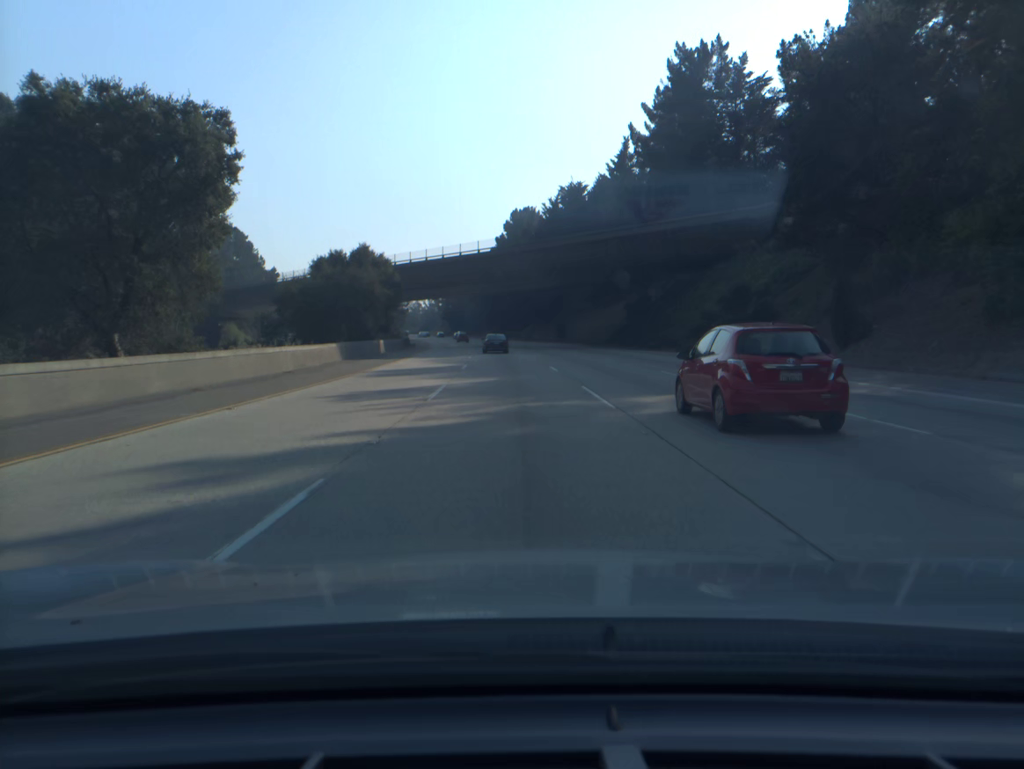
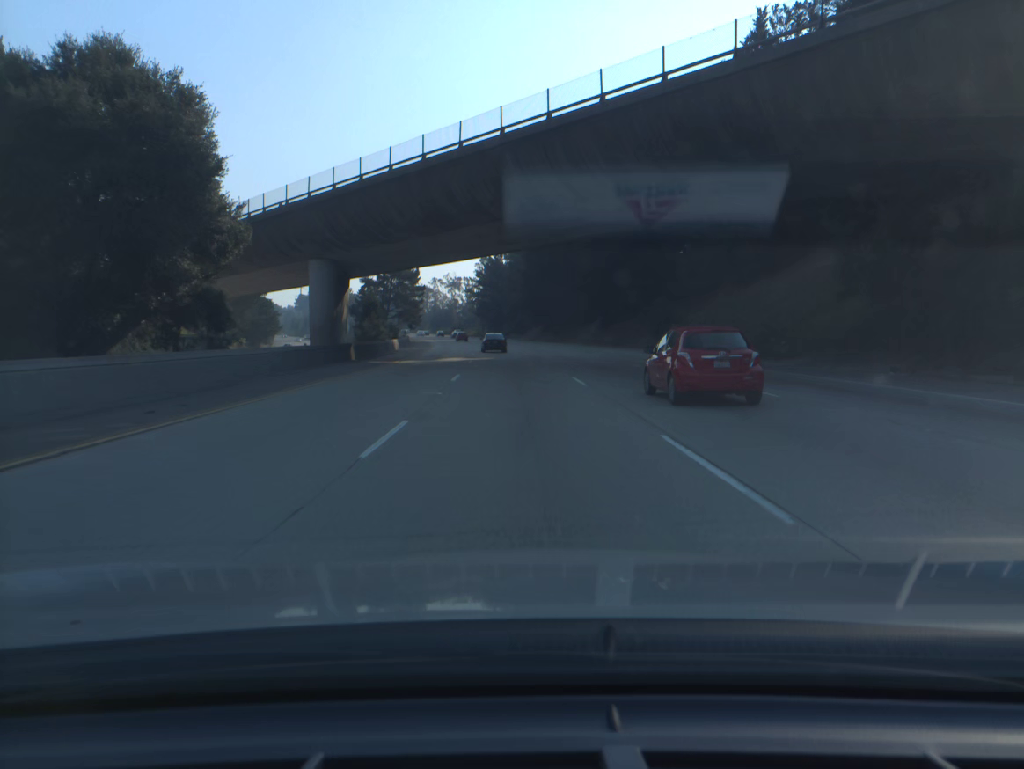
(-1.7, +52.2) m; -3°
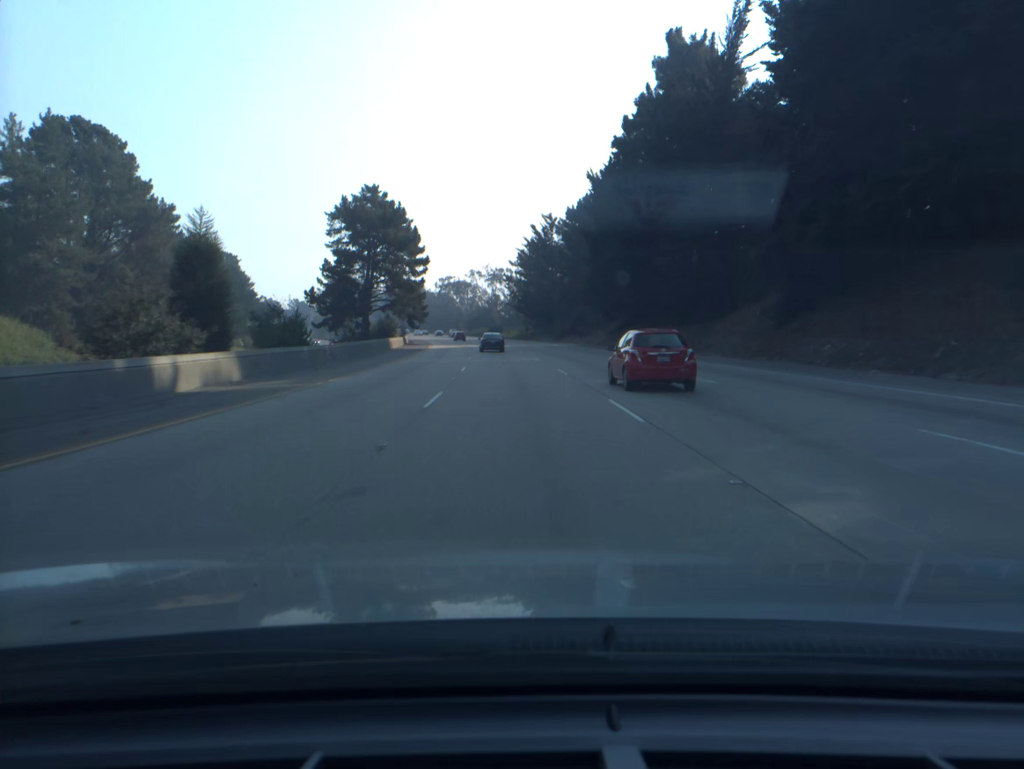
(-1.6, +52.4) m; -4°
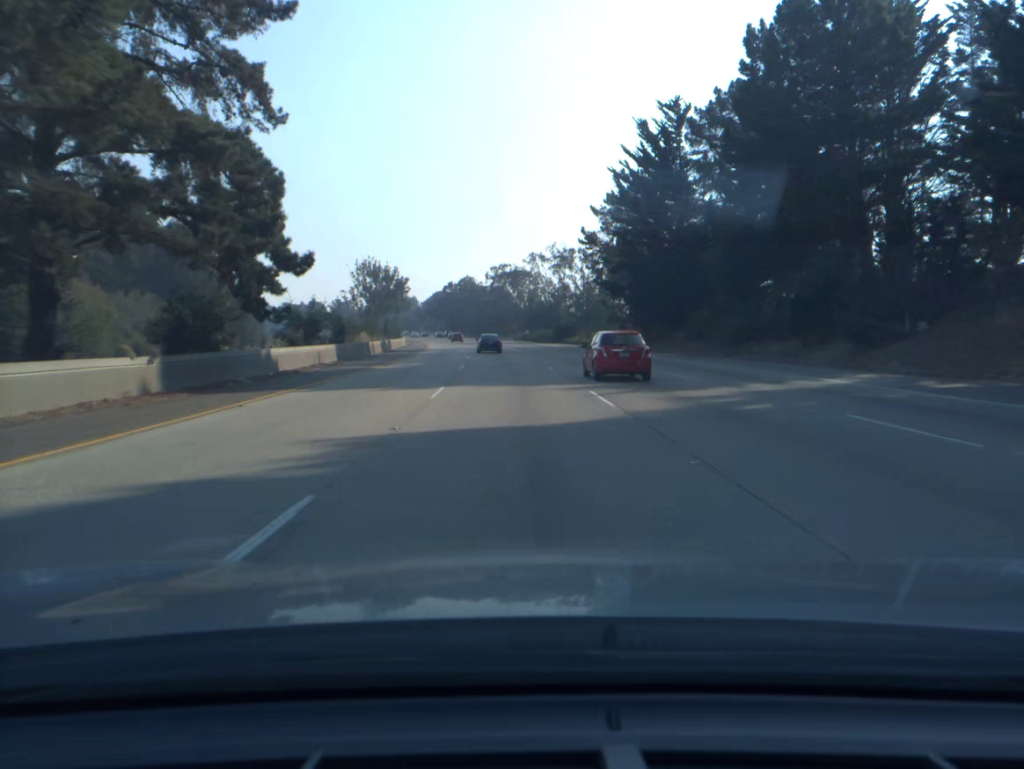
(-2.9, +70.7) m; -5°
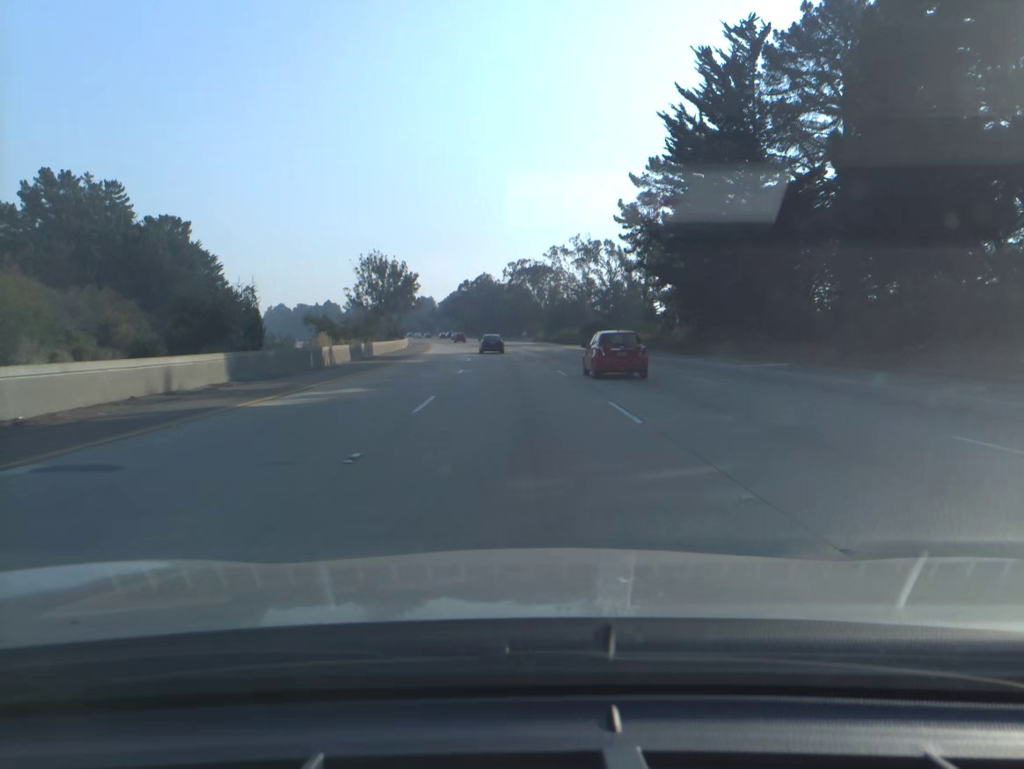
(-0.2, +17.8) m; -1°
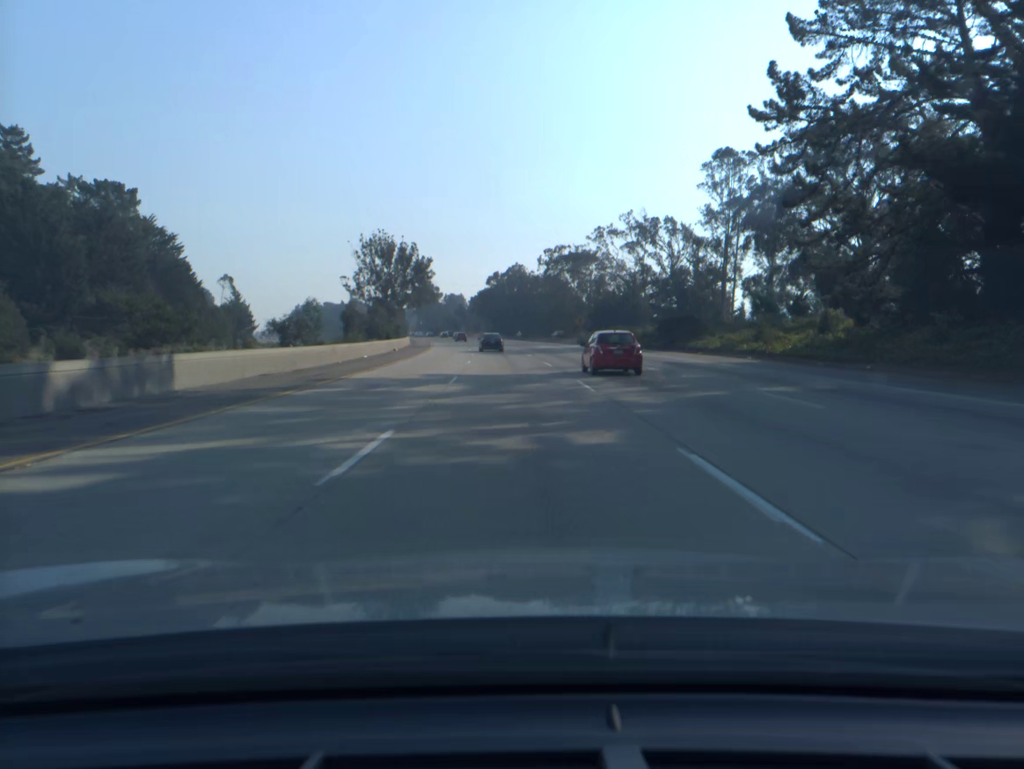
(-0.8, +35.7) m; -3°
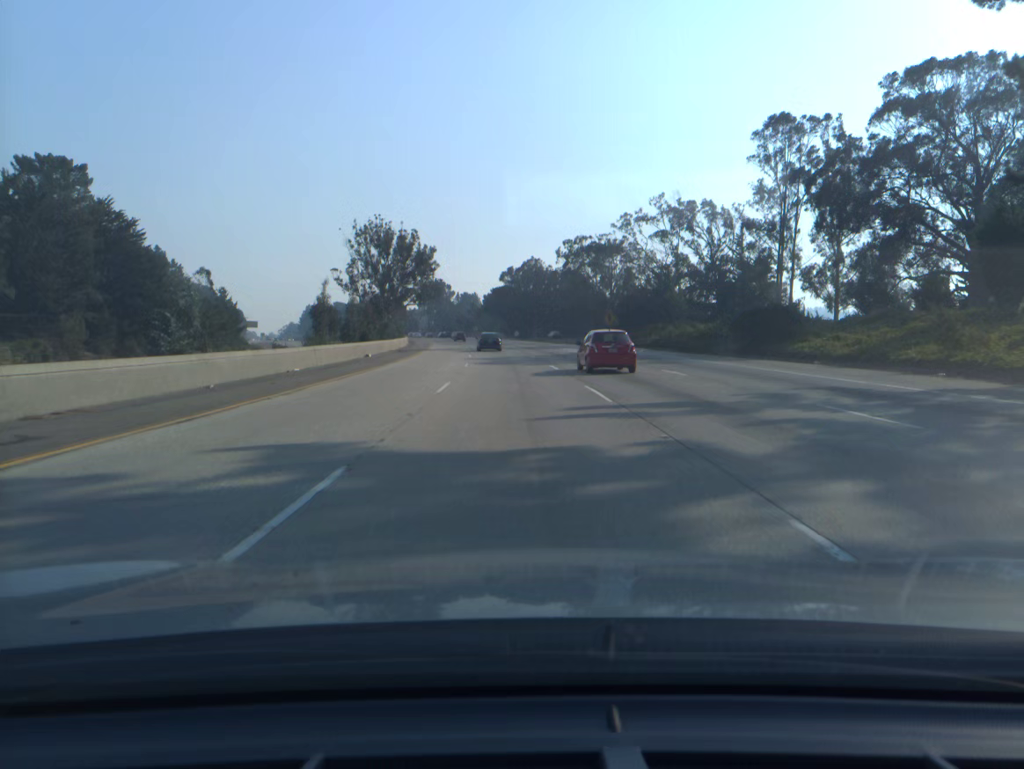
(-0.2, +17.9) m; -1°
